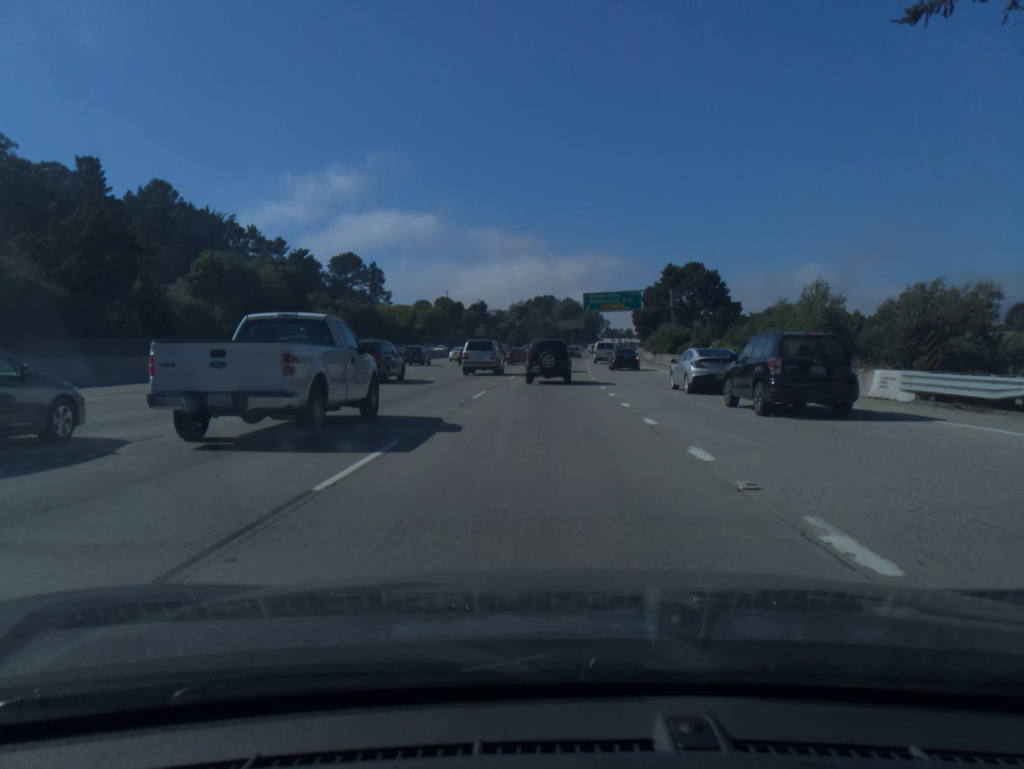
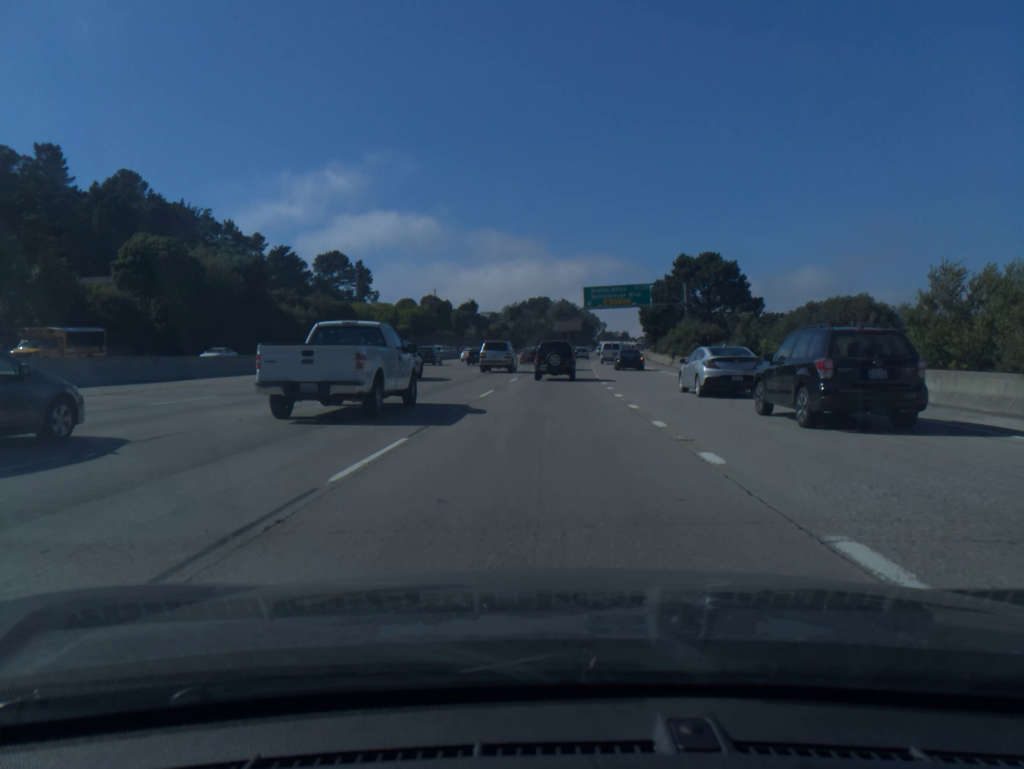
(+0.1, +14.3) m; 0°
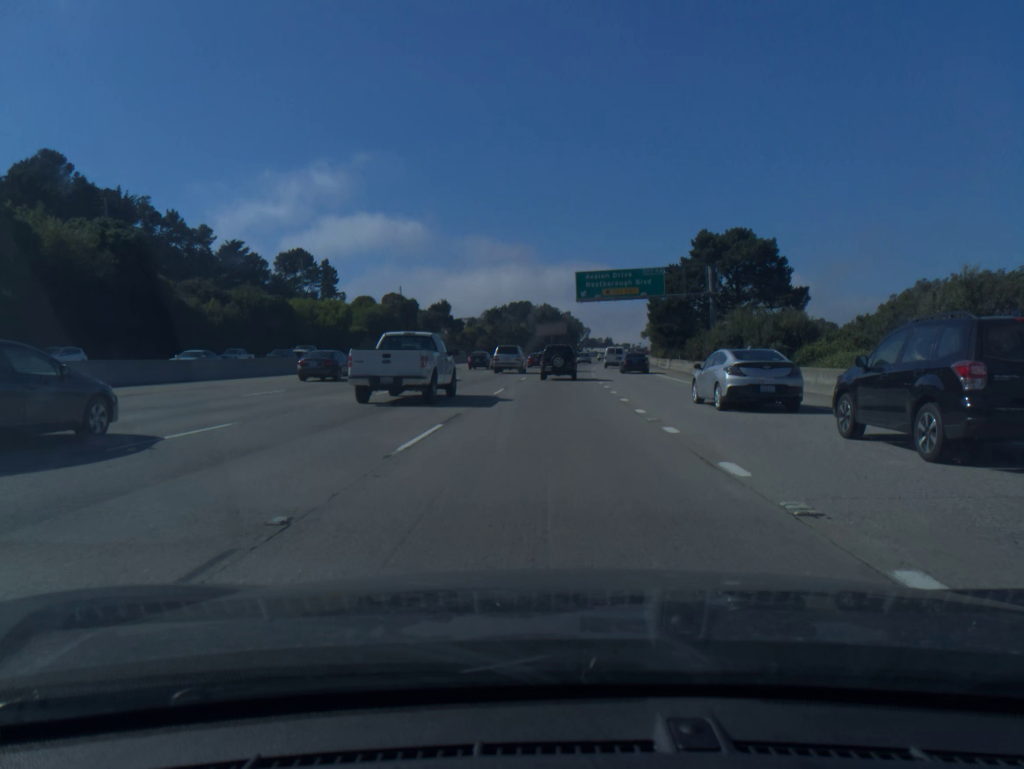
(+0.3, +23.3) m; +2°
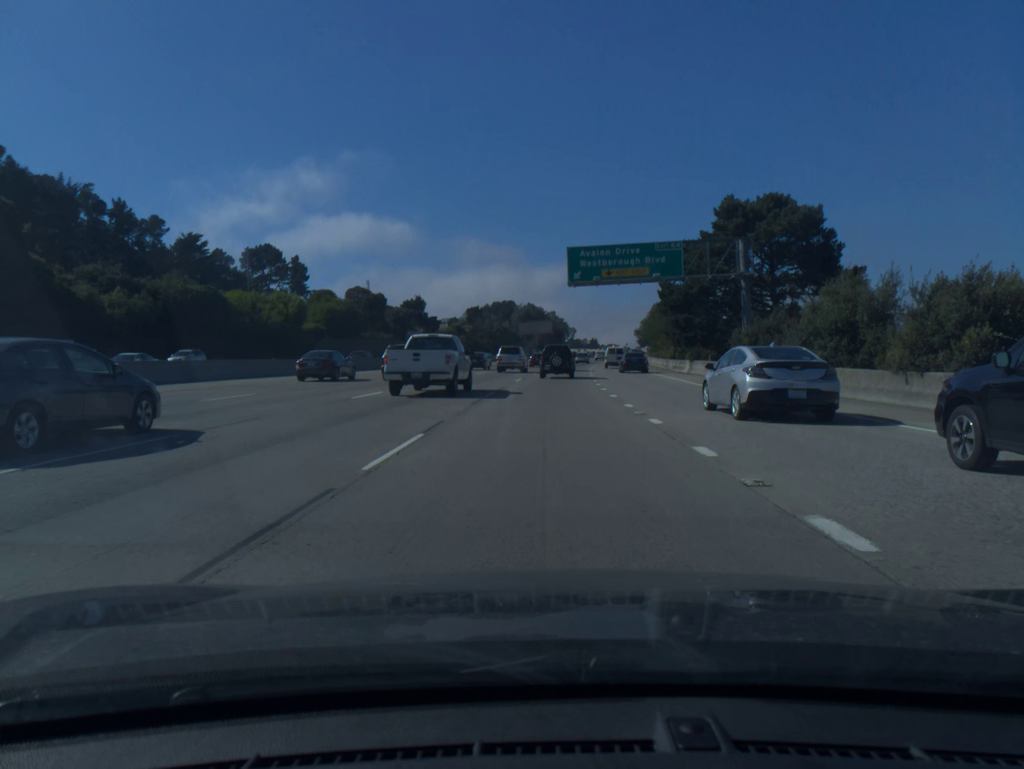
(+0.2, +16.8) m; +1°
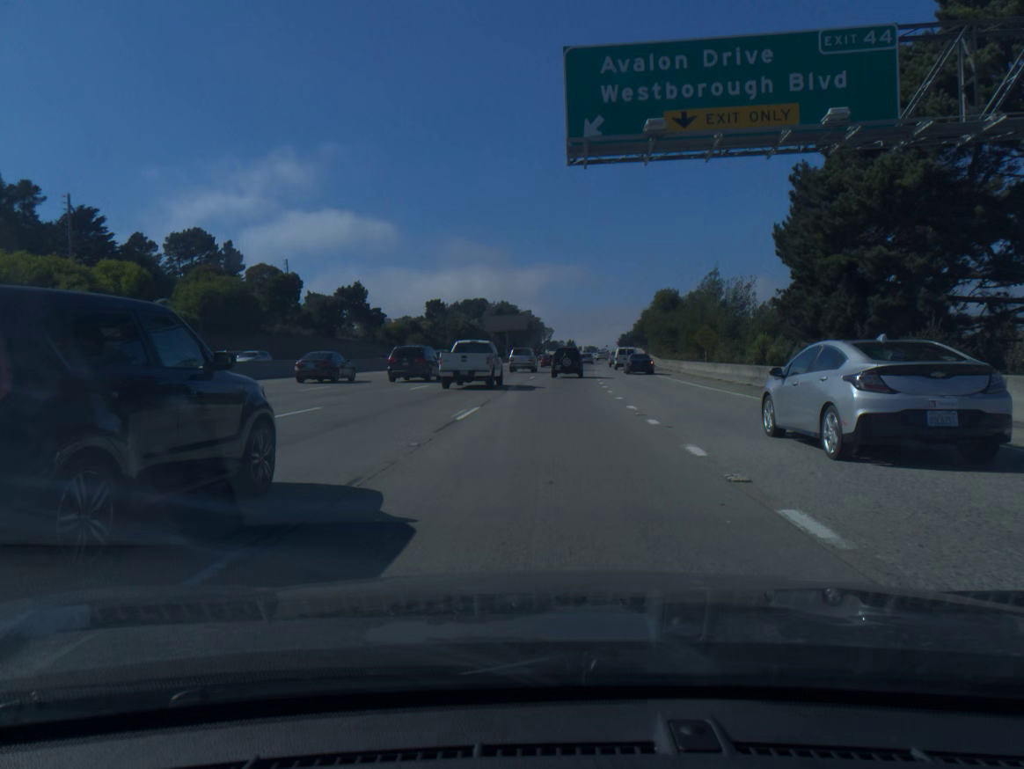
(+0.5, +36.1) m; +2°
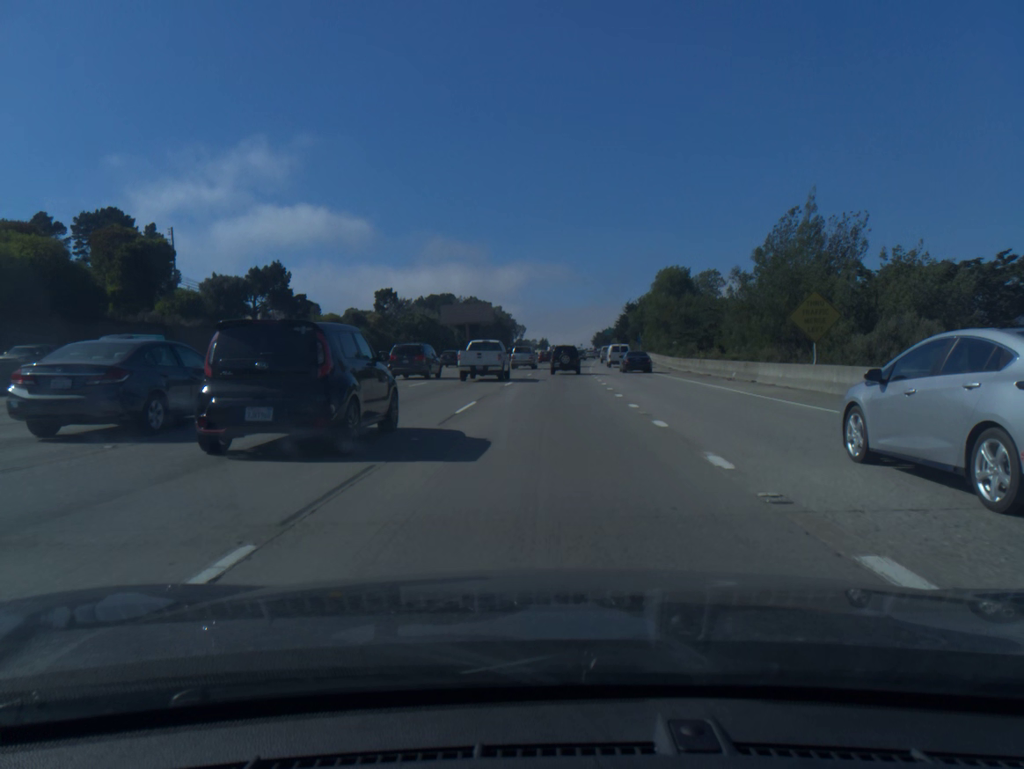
(+0.5, +28.6) m; +2°
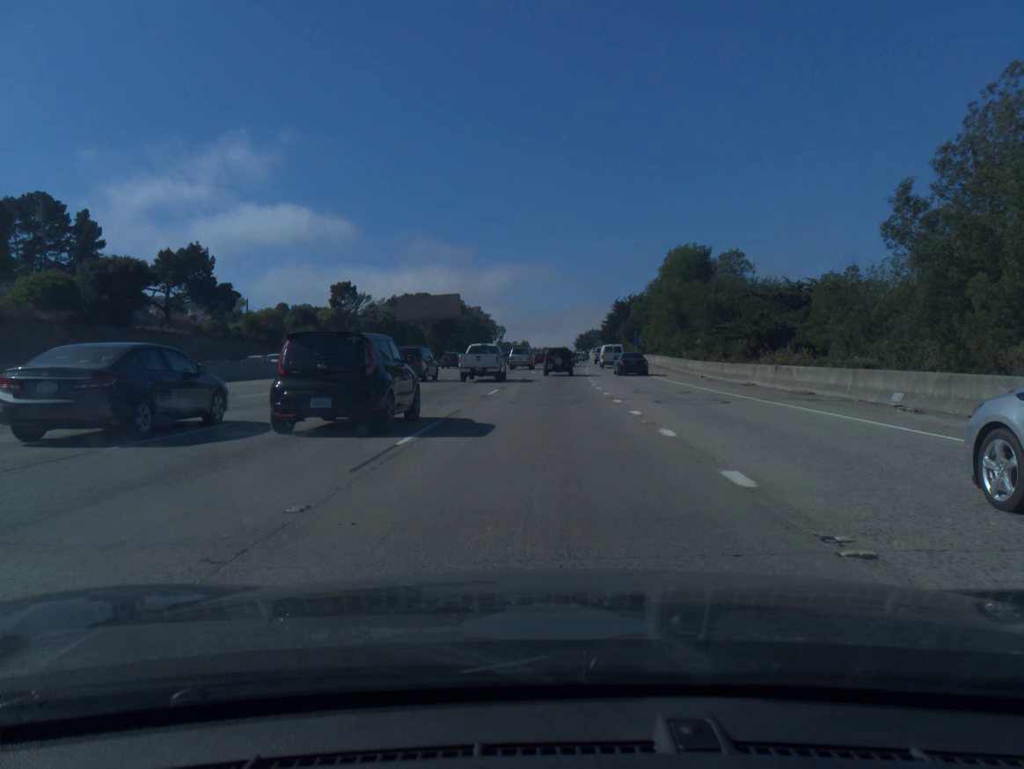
(+0.2, +19.7) m; +1°
